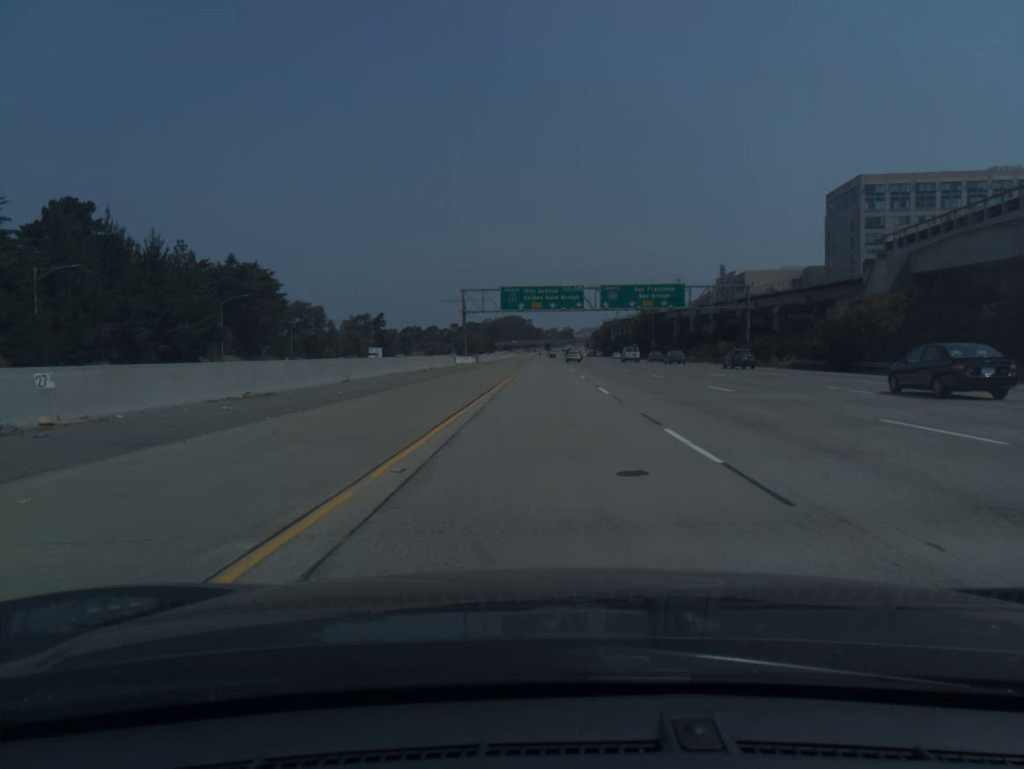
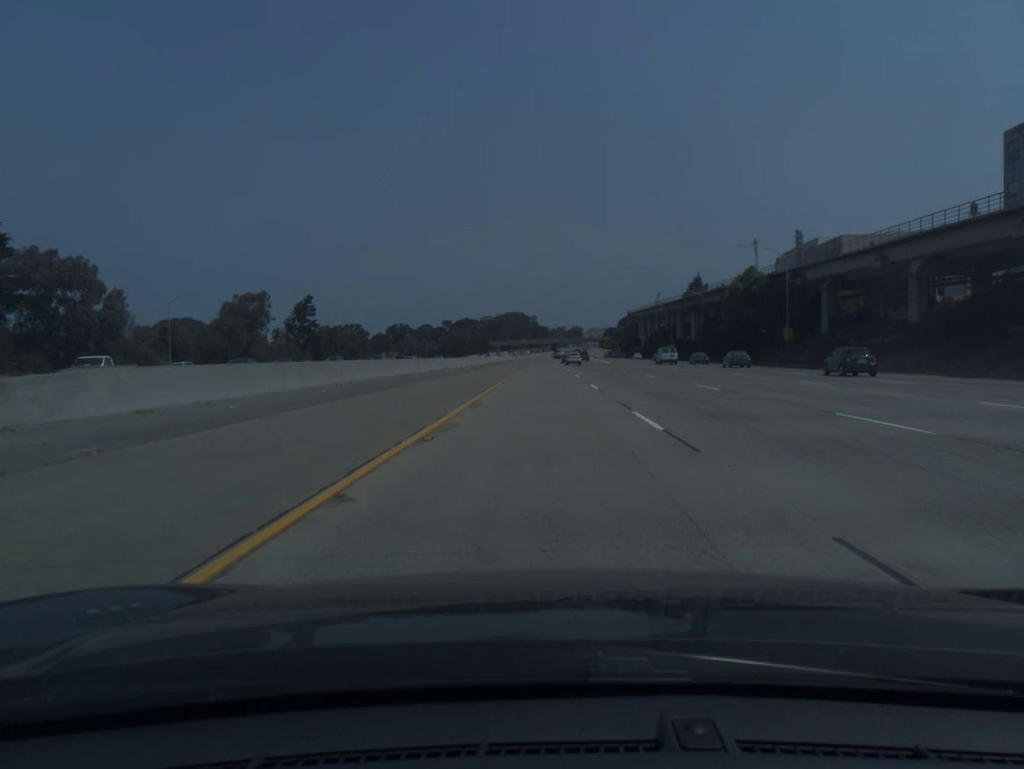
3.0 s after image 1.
(0.0, +98.8) m; 0°
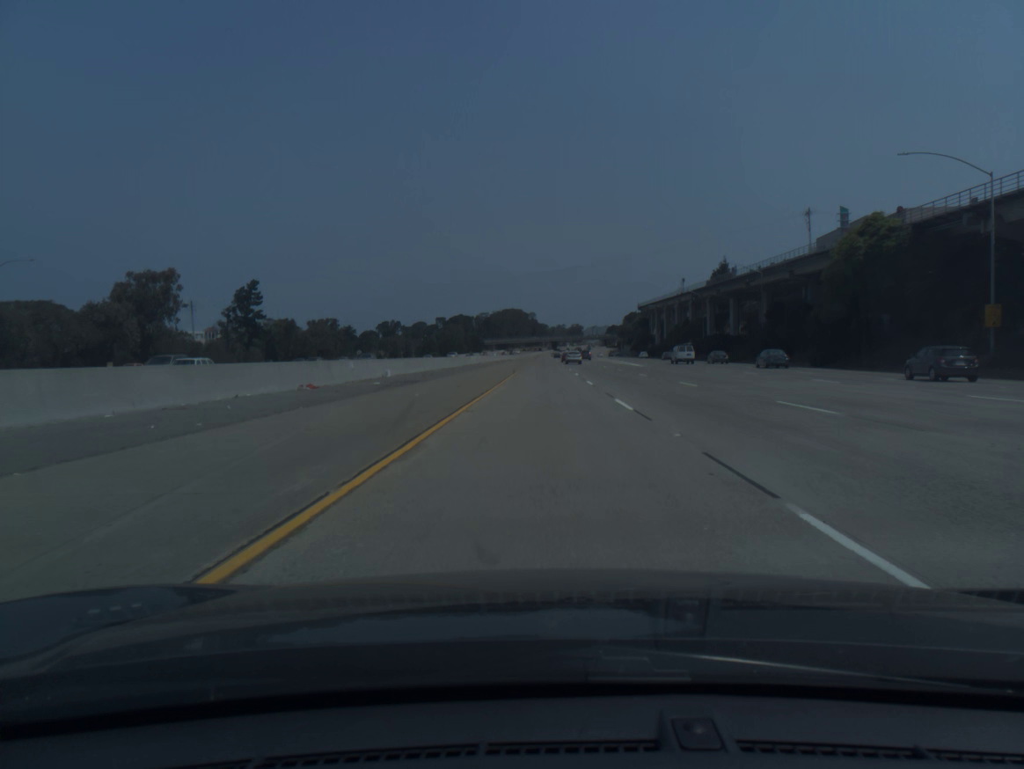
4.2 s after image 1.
(0.0, +39.4) m; 0°
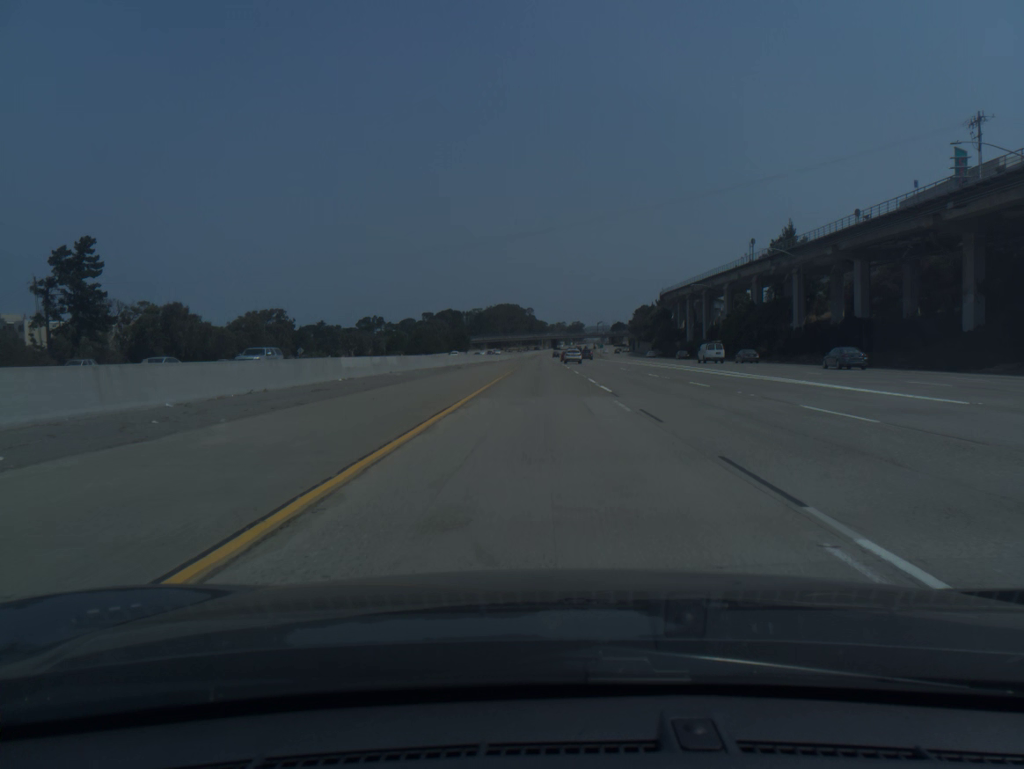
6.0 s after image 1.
(+0.2, +59.0) m; 0°
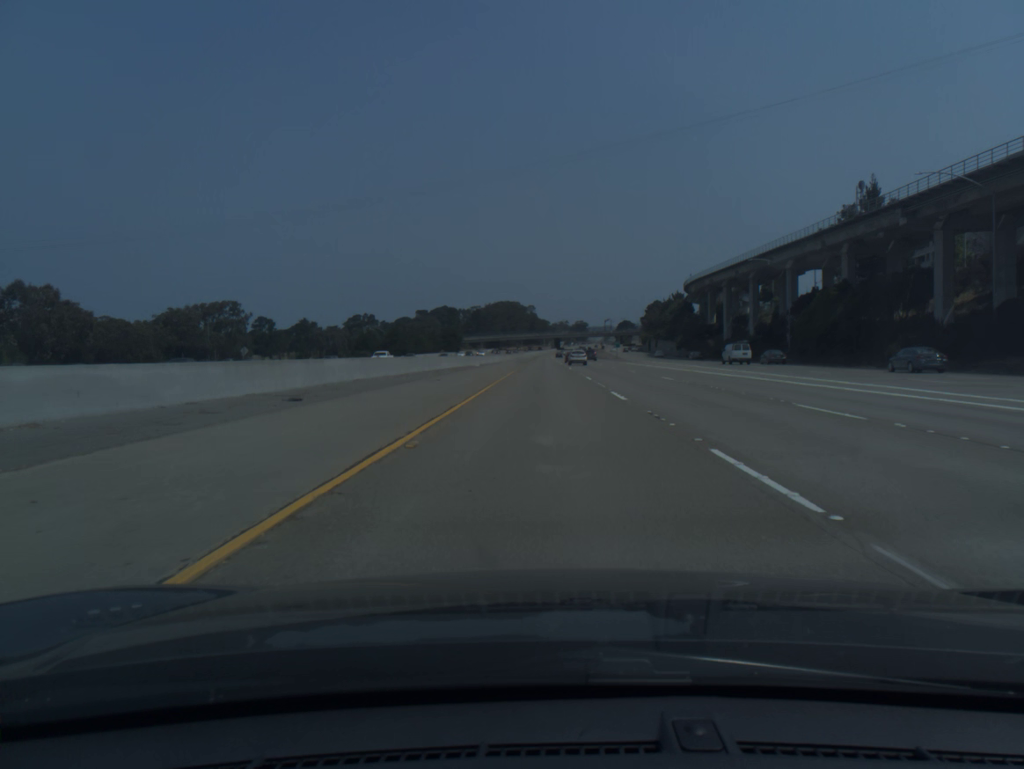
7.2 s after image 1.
(-0.1, +39.3) m; 0°
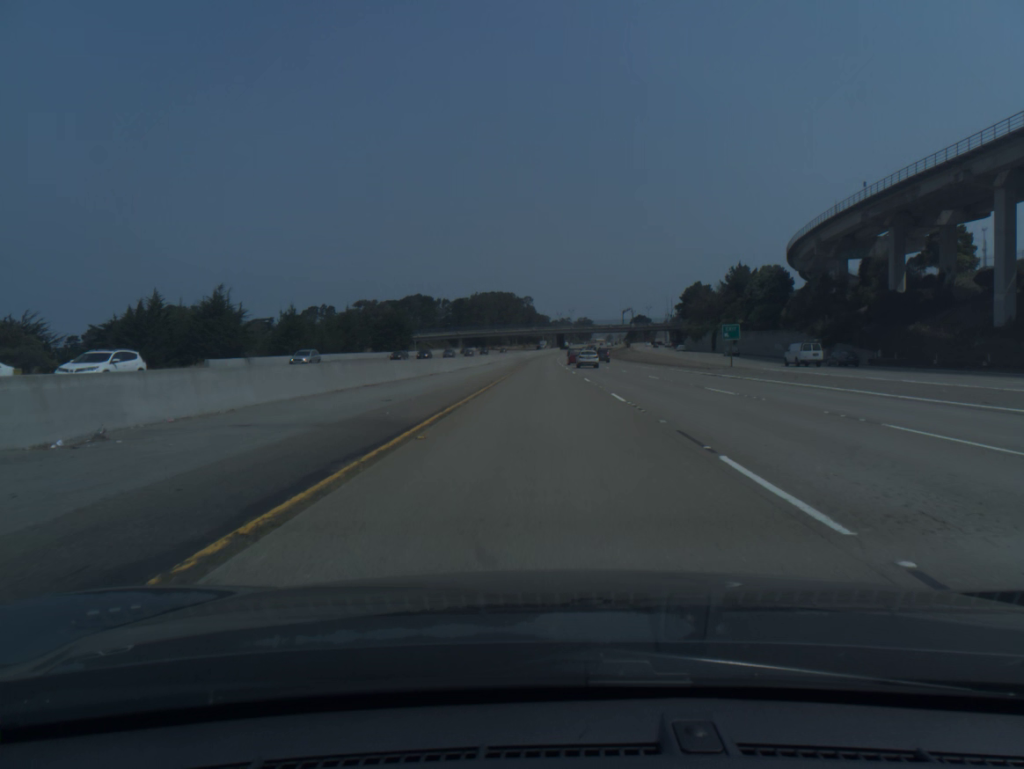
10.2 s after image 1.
(+0.1, +98.3) m; 0°
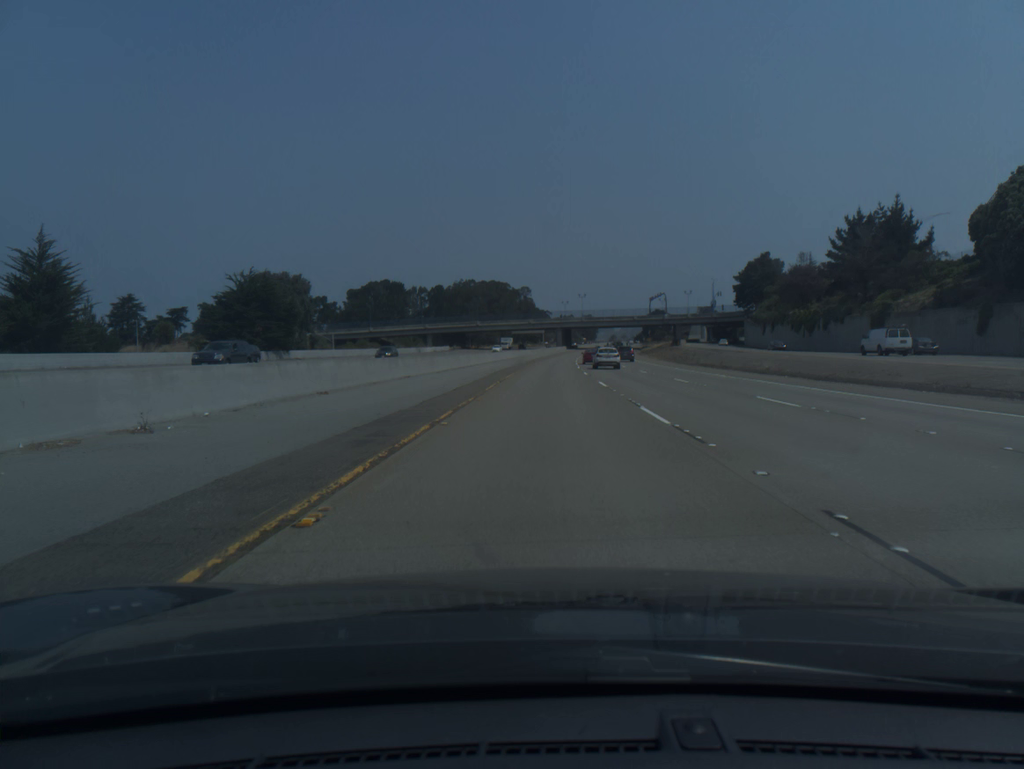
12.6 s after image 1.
(-0.1, +78.7) m; 0°
